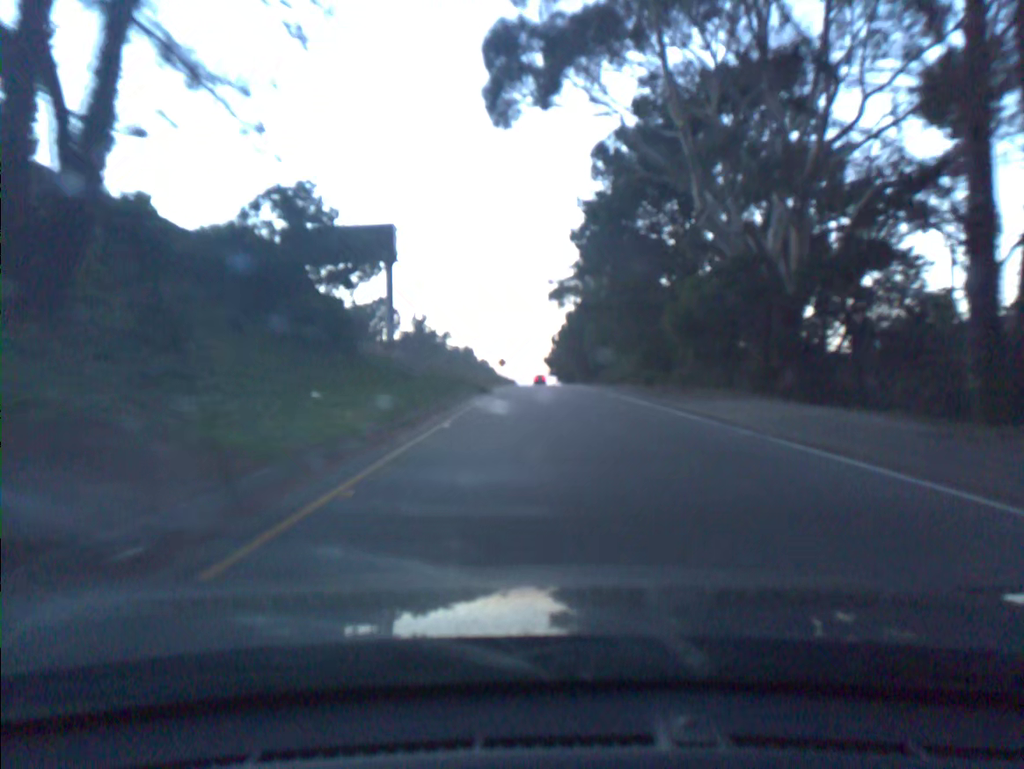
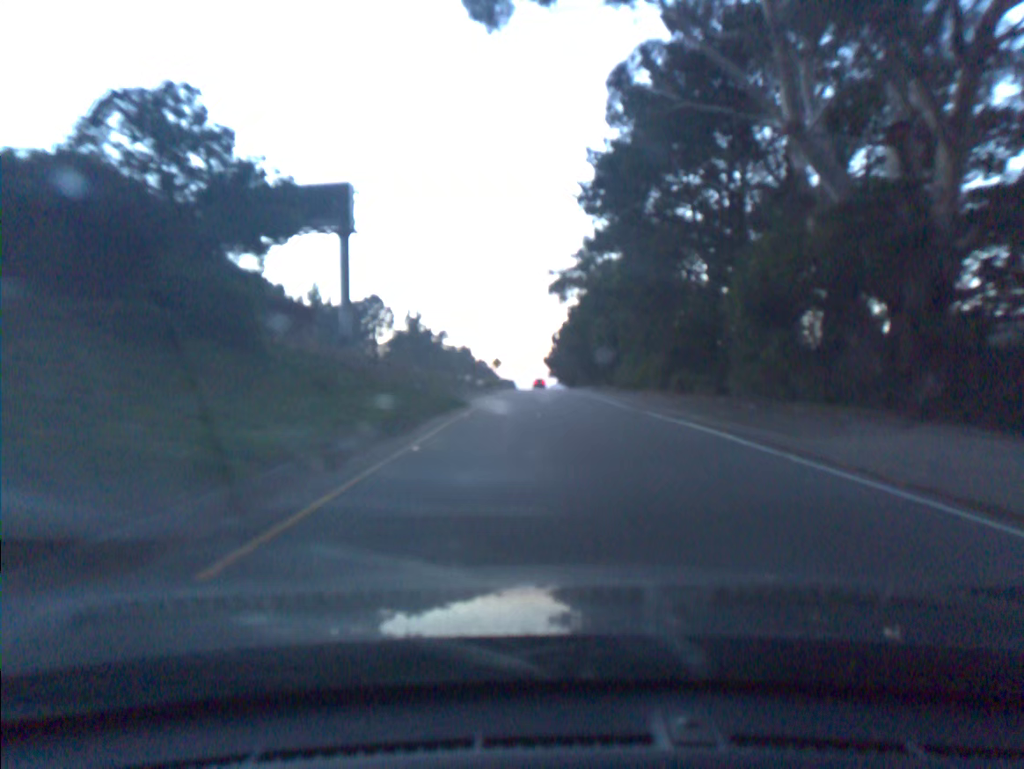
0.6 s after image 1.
(0.0, +11.5) m; 0°
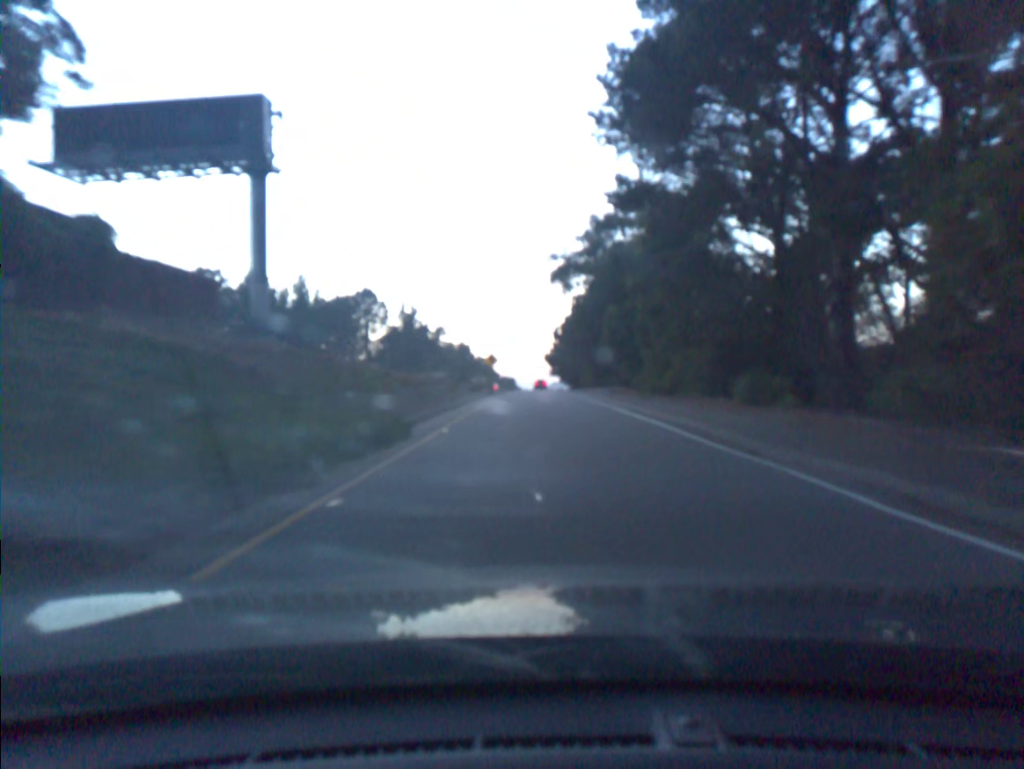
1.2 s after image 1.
(0.0, +12.2) m; 0°
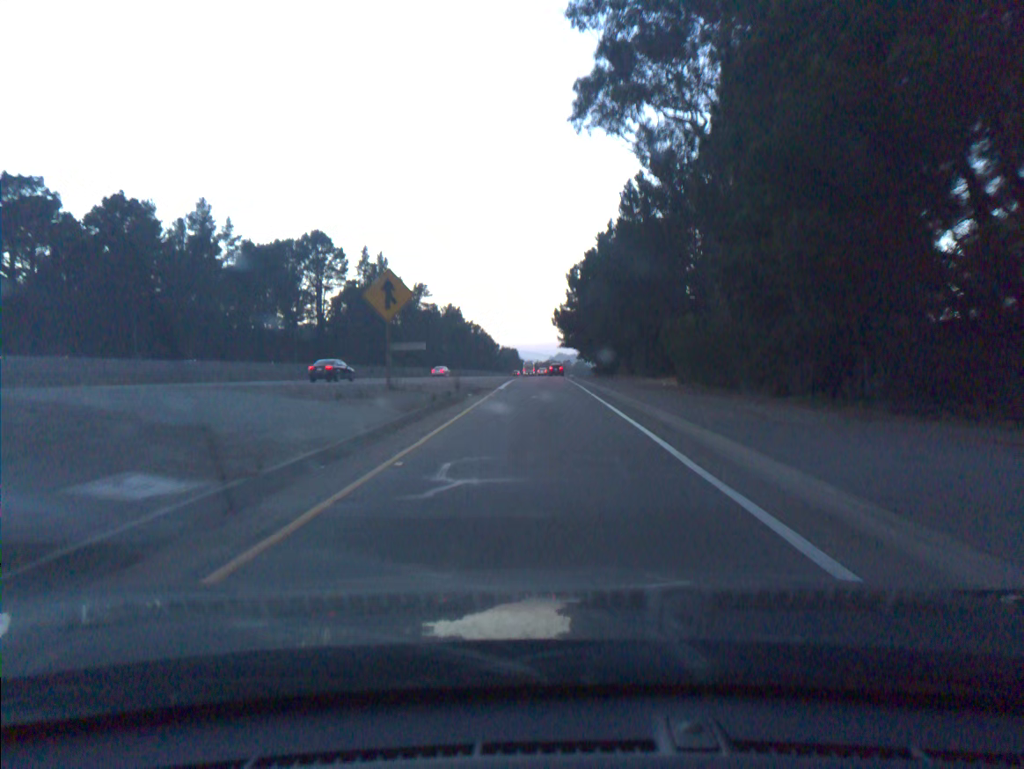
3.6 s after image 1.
(-0.3, +55.5) m; 0°
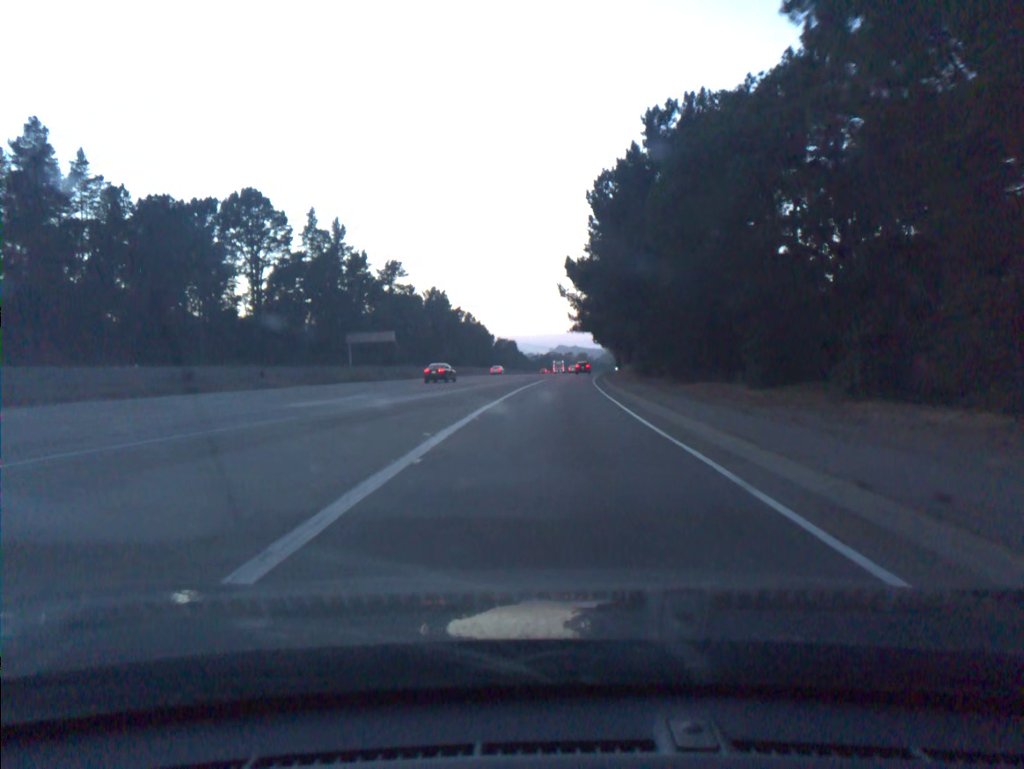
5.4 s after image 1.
(0.0, +43.6) m; 0°
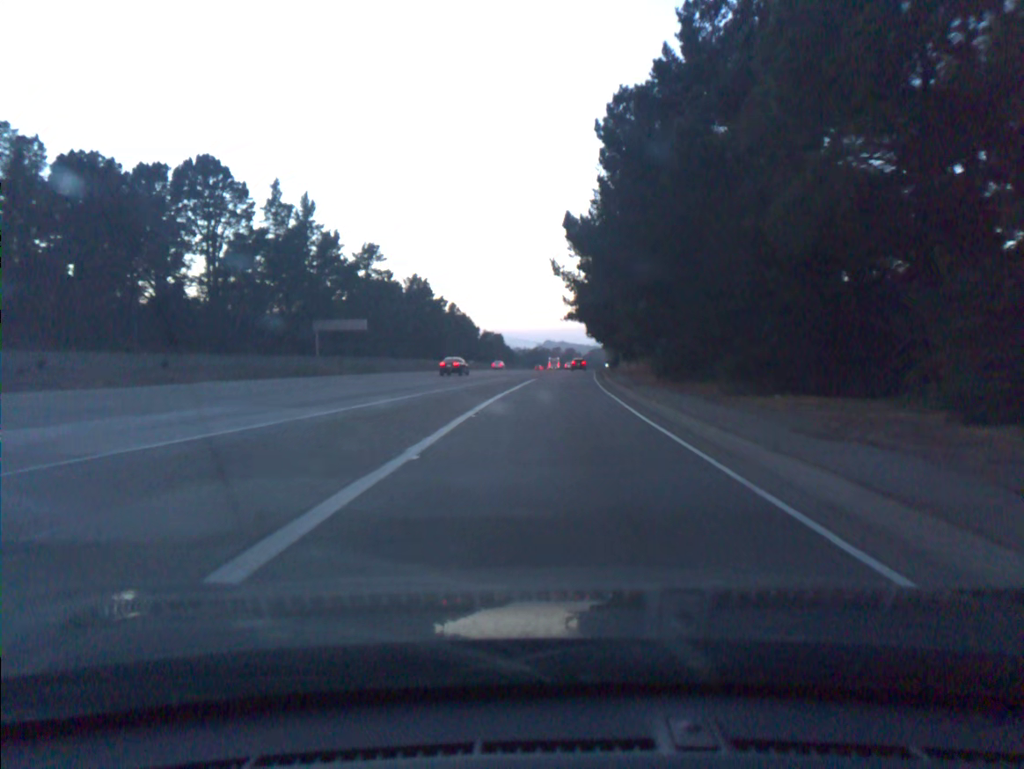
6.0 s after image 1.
(+0.1, +14.6) m; +1°
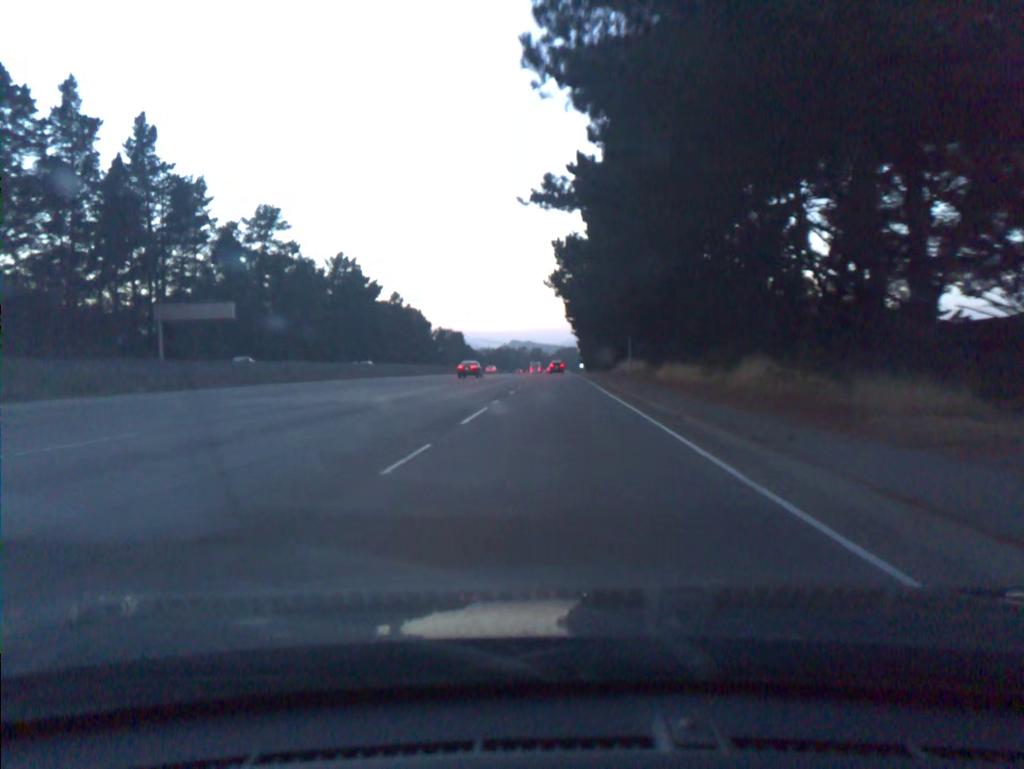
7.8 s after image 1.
(+1.4, +46.0) m; +3°
